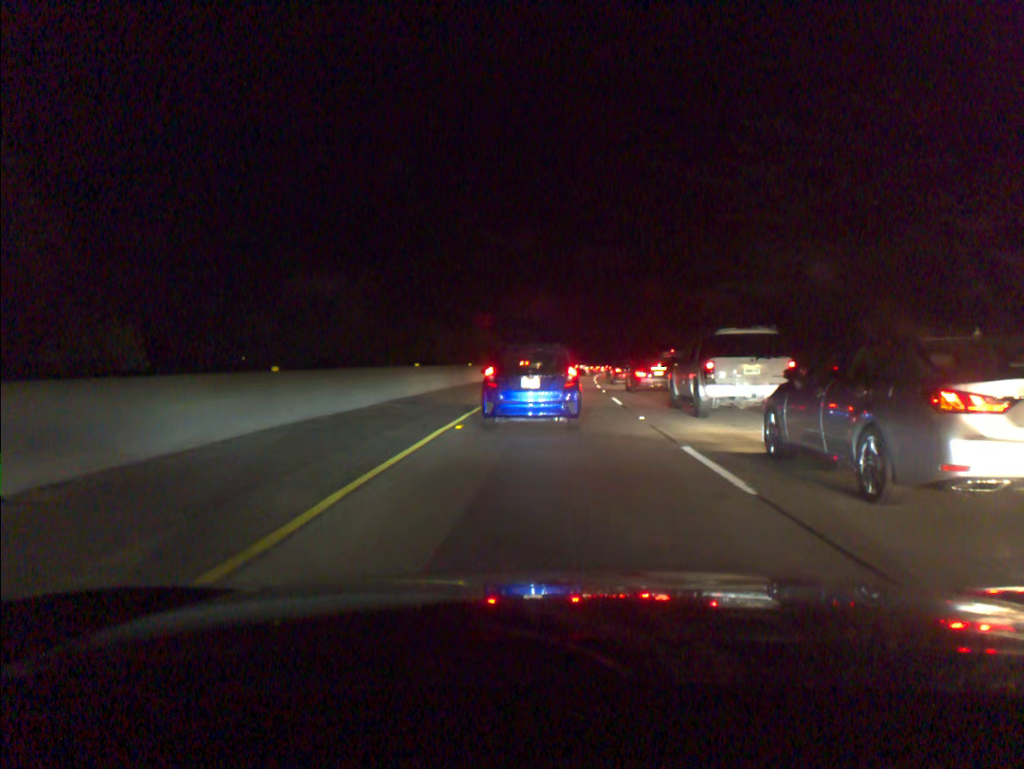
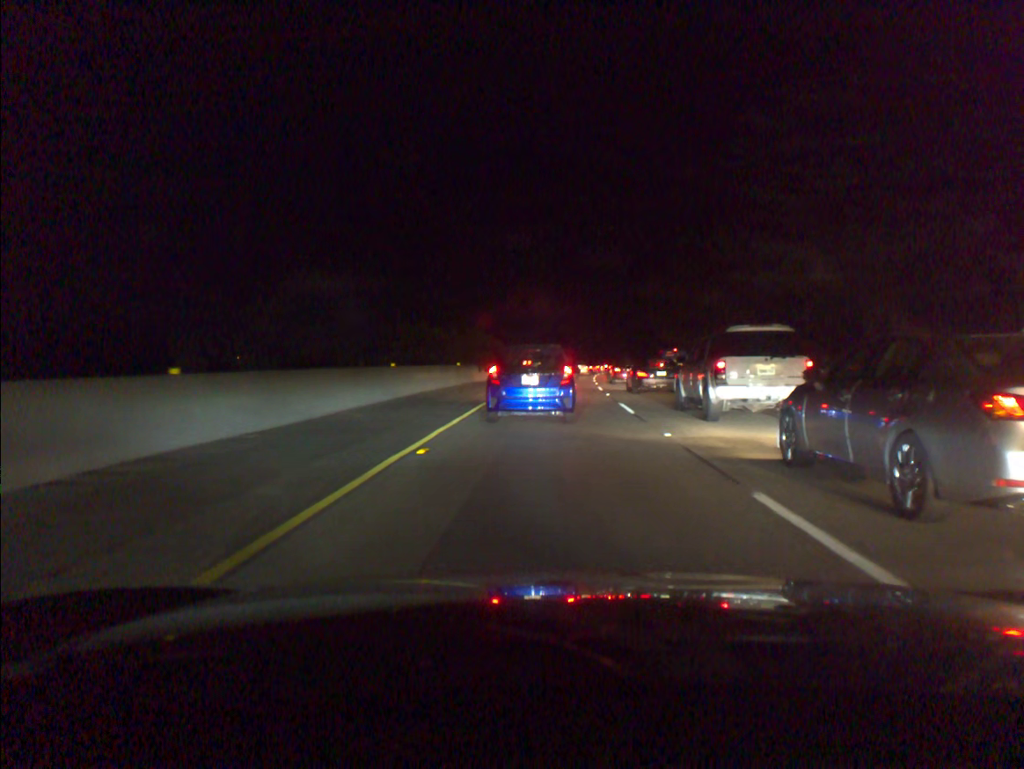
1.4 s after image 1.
(0.0, +3.7) m; 0°
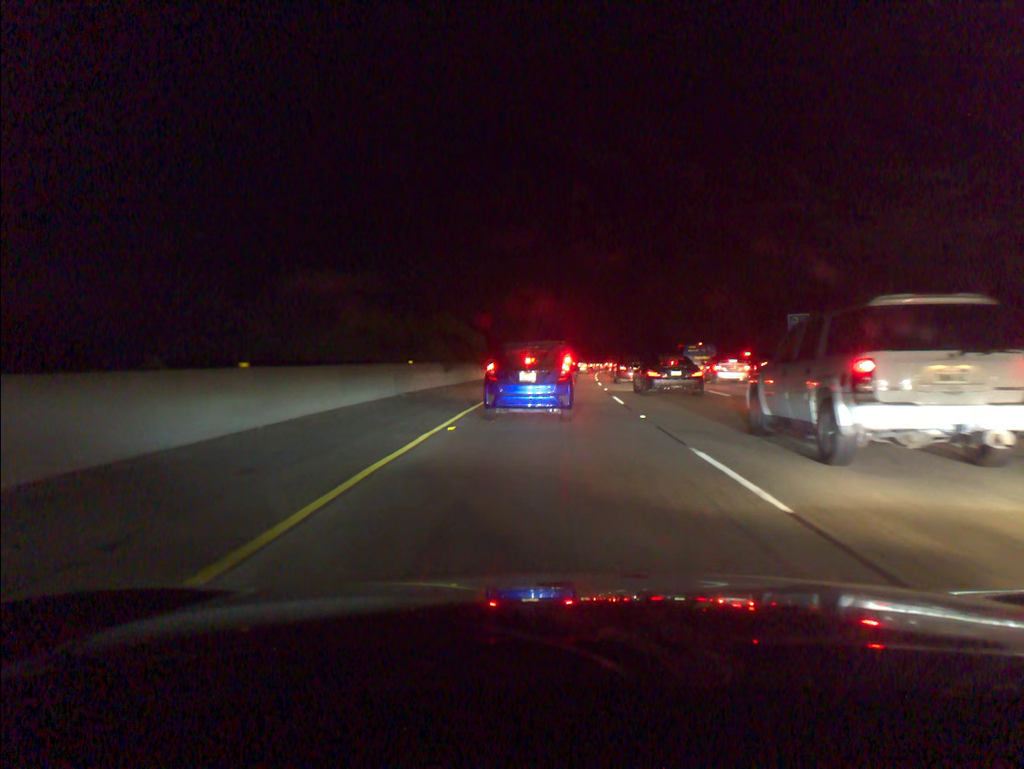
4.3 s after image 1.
(+0.1, +11.6) m; +1°
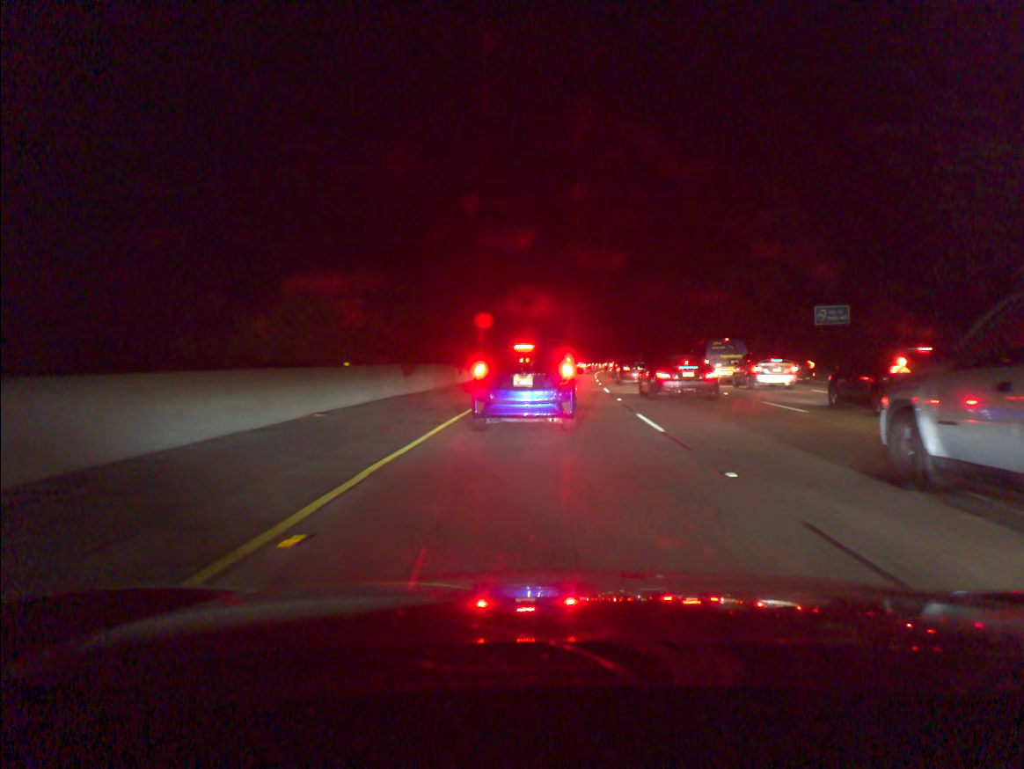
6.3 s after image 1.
(0.0, +8.0) m; 0°
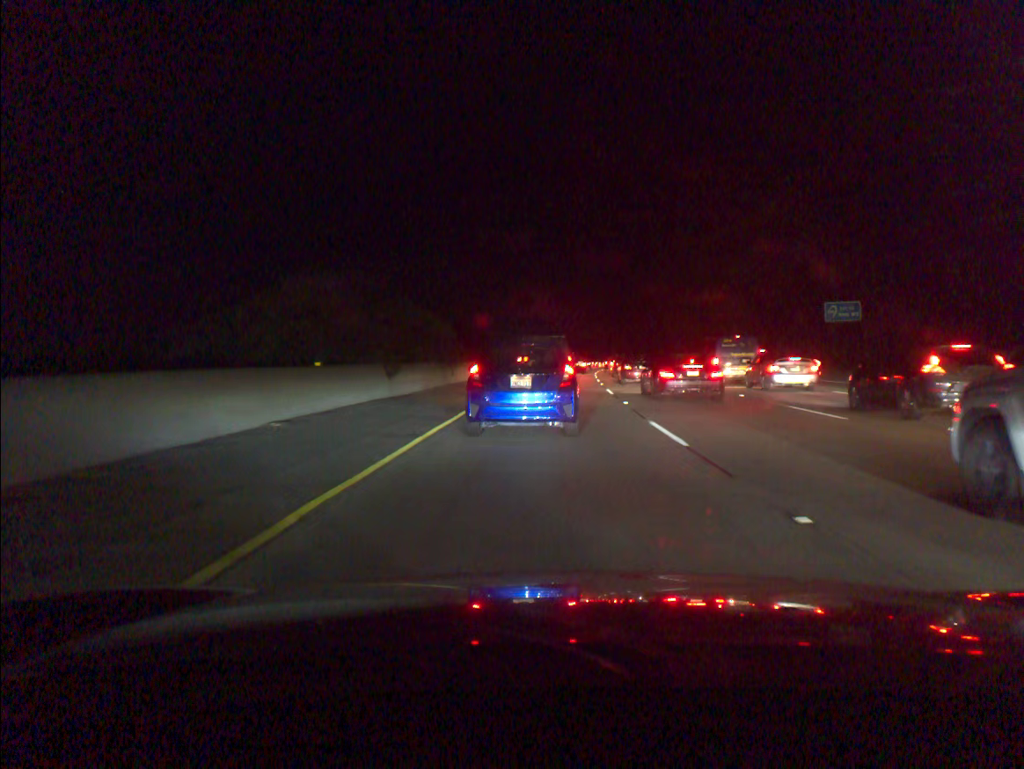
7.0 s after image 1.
(0.0, +2.3) m; 0°
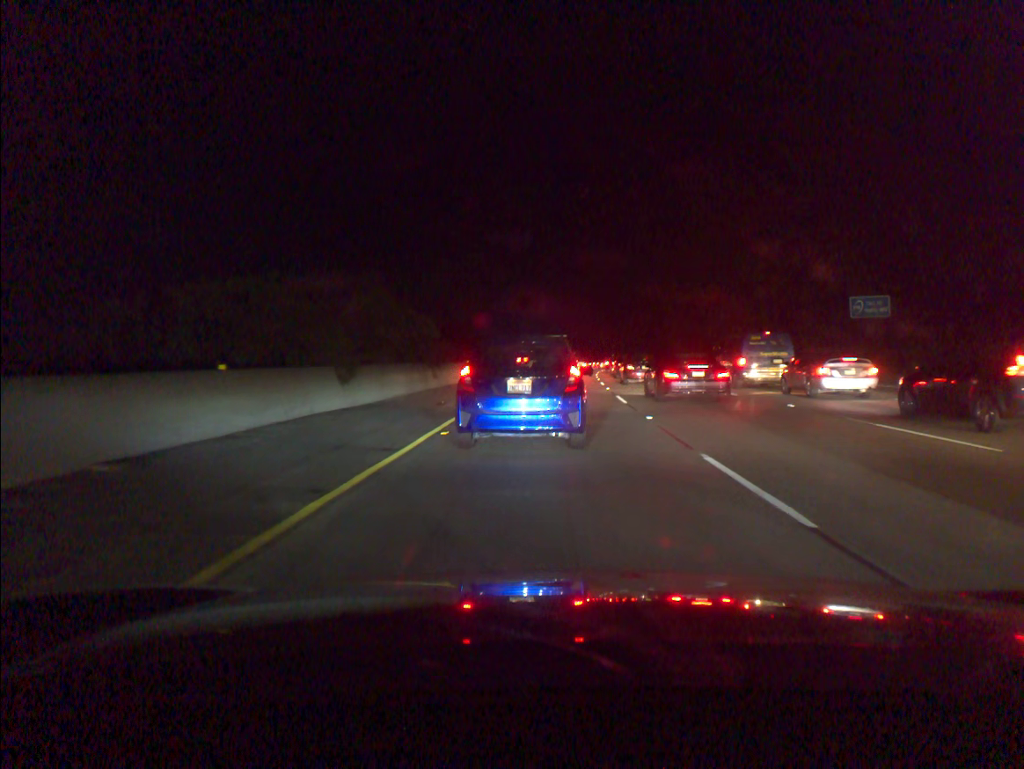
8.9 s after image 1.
(0.0, +5.1) m; +1°
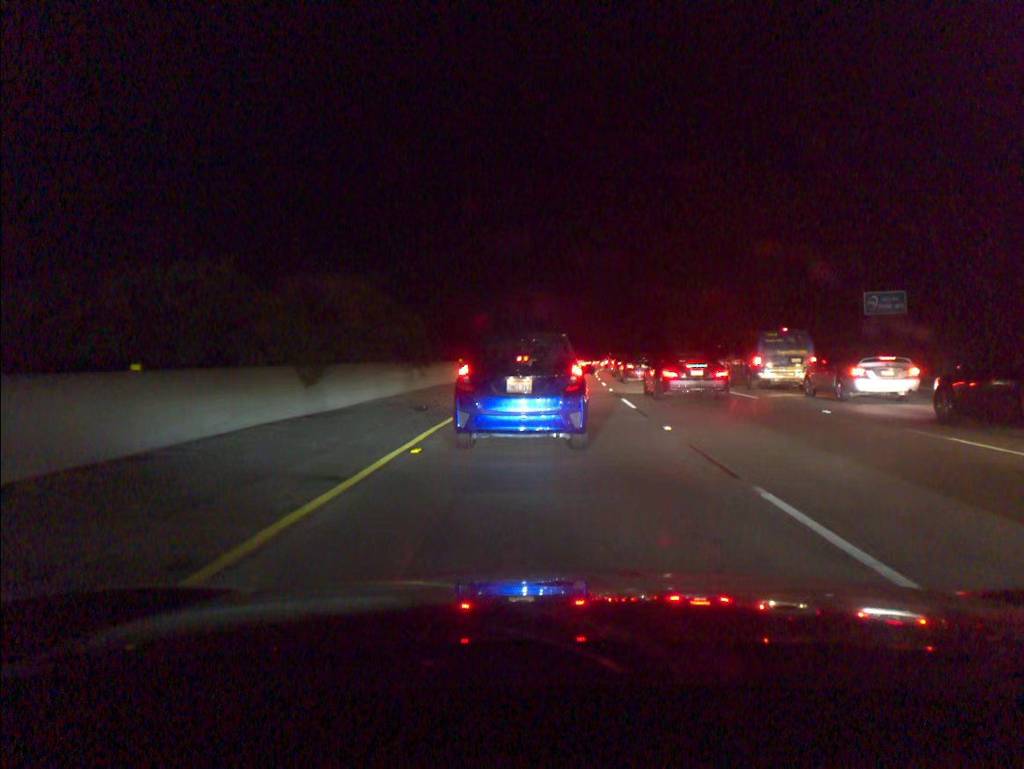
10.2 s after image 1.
(0.0, +2.6) m; 0°
